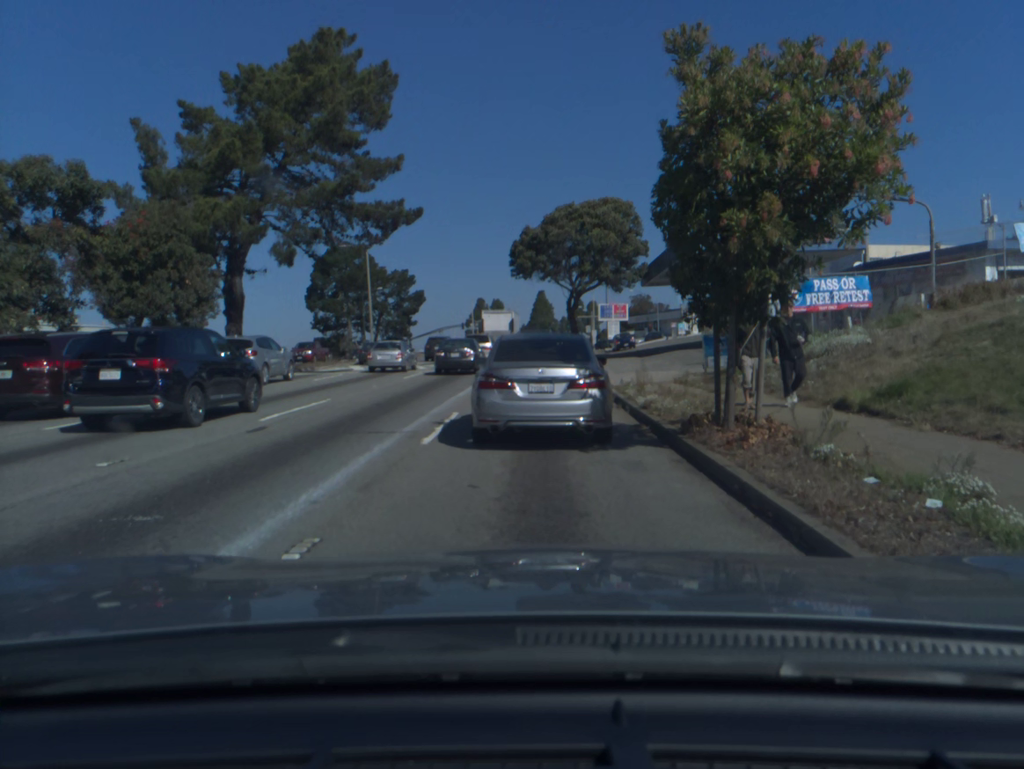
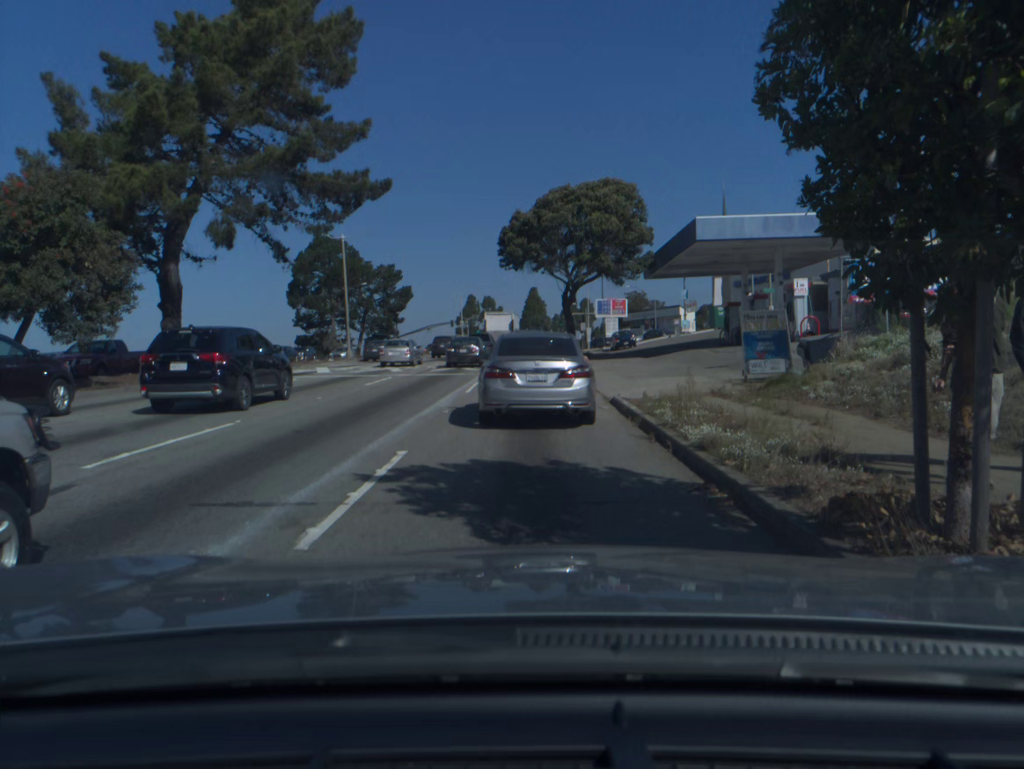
(0.0, +5.0) m; 0°
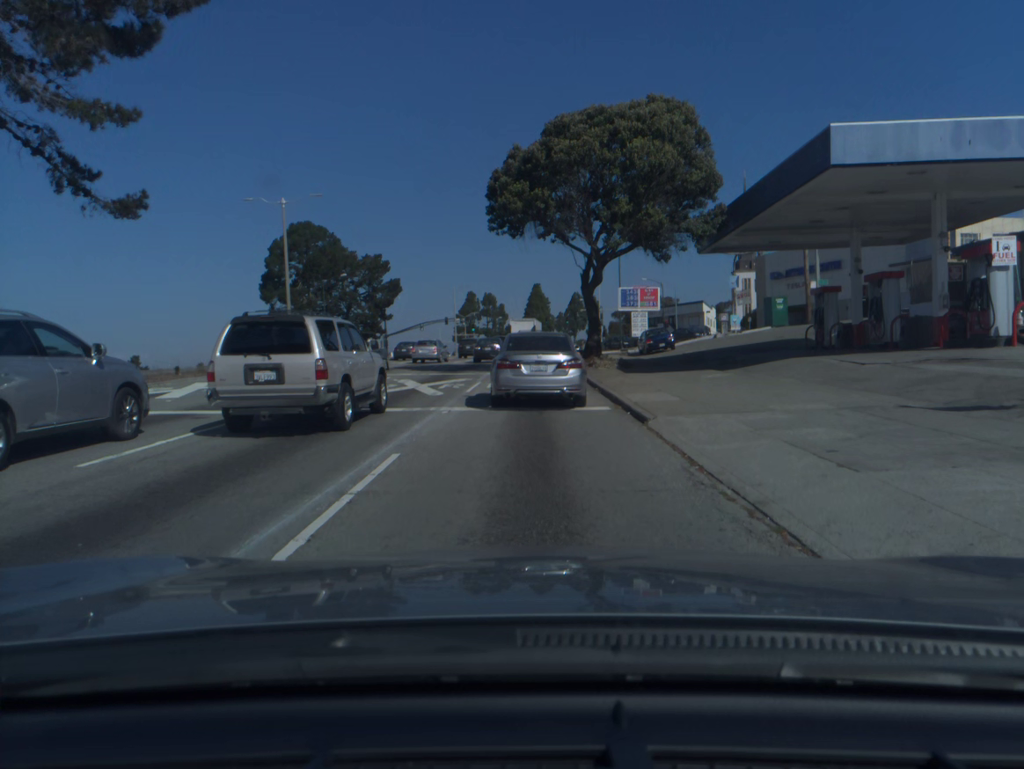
(-0.1, +14.9) m; 0°
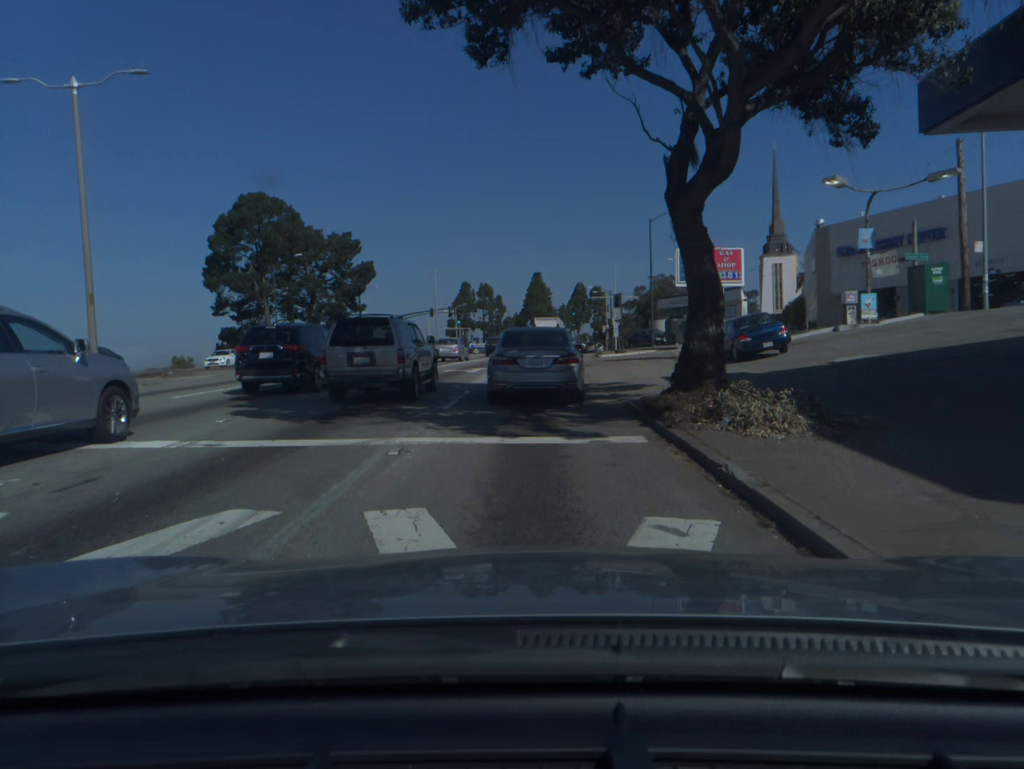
(0.0, +19.9) m; 0°
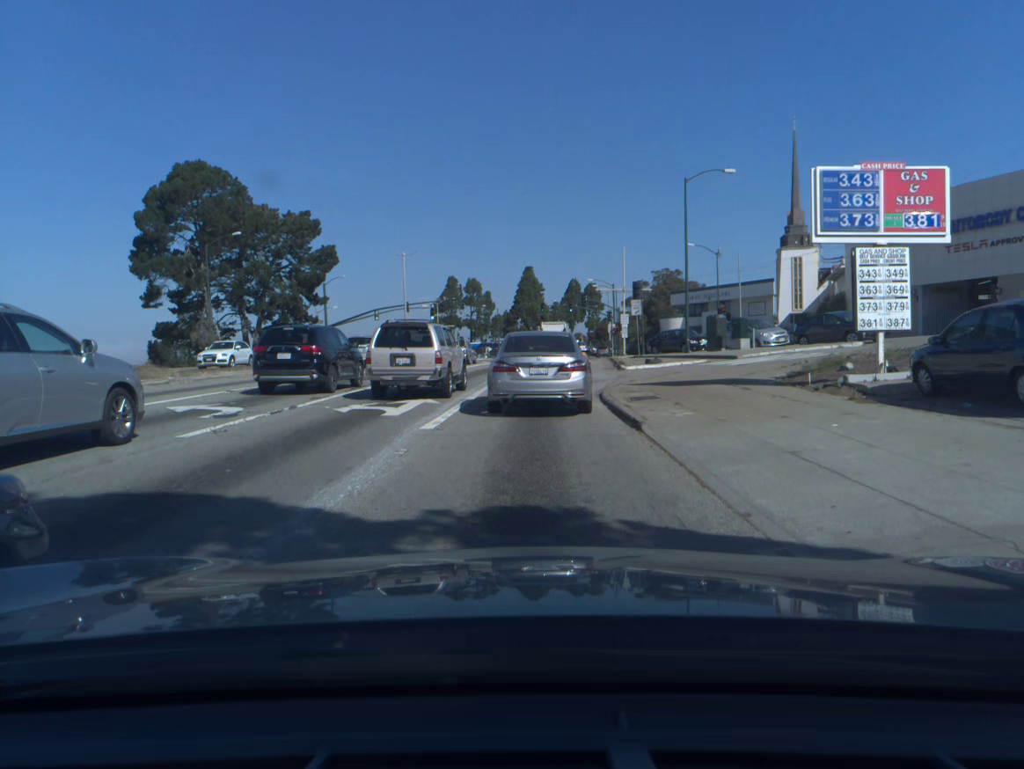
(+0.1, +15.6) m; +1°
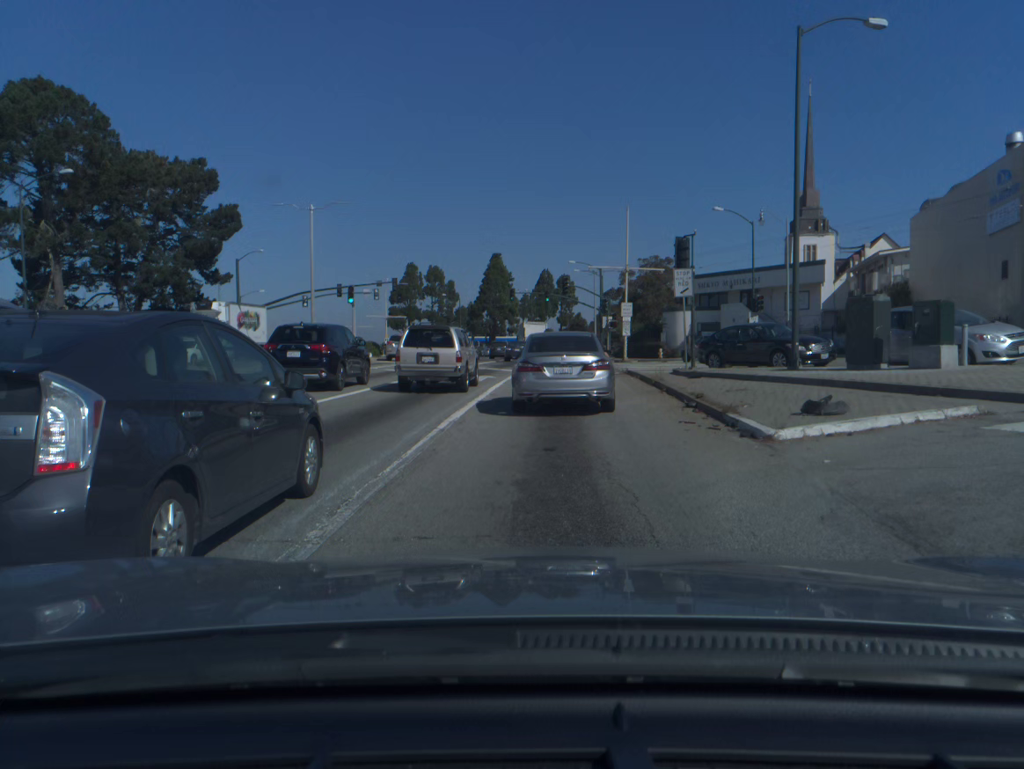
(+0.1, +21.2) m; +2°
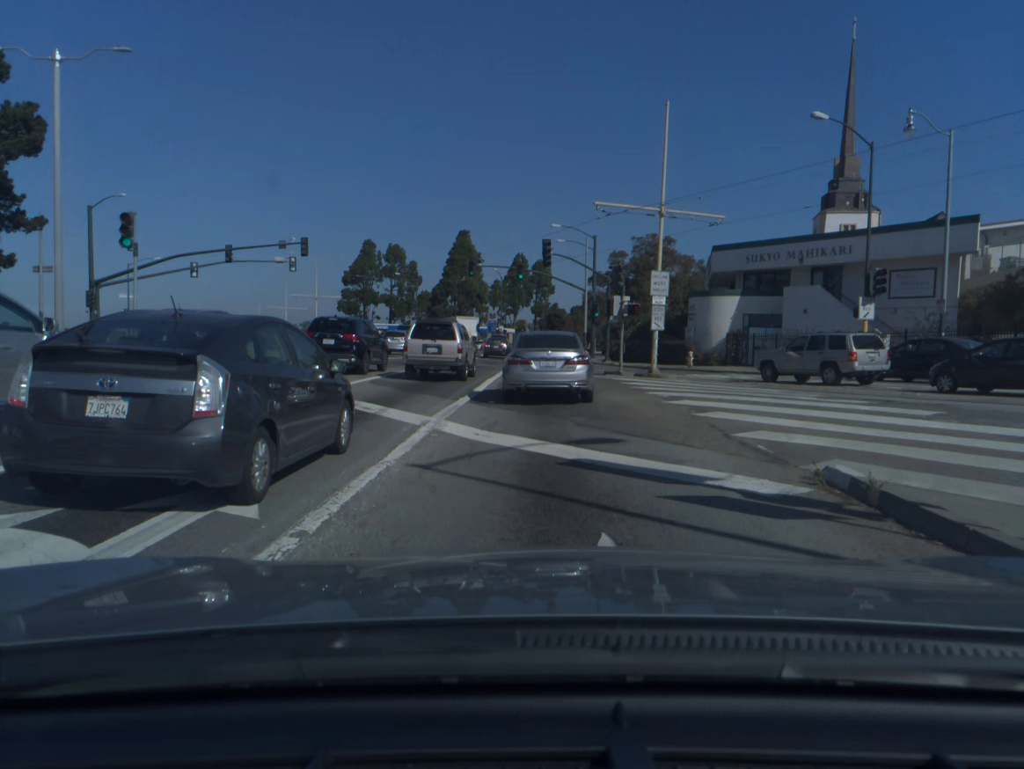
(+0.5, +23.0) m; +2°
